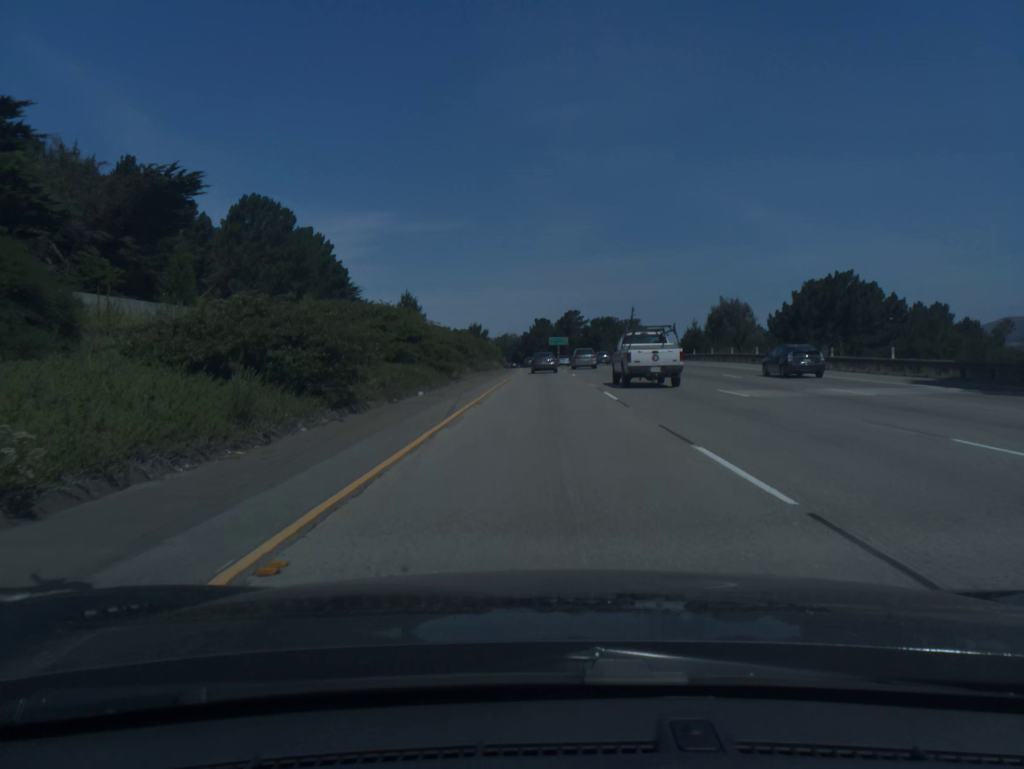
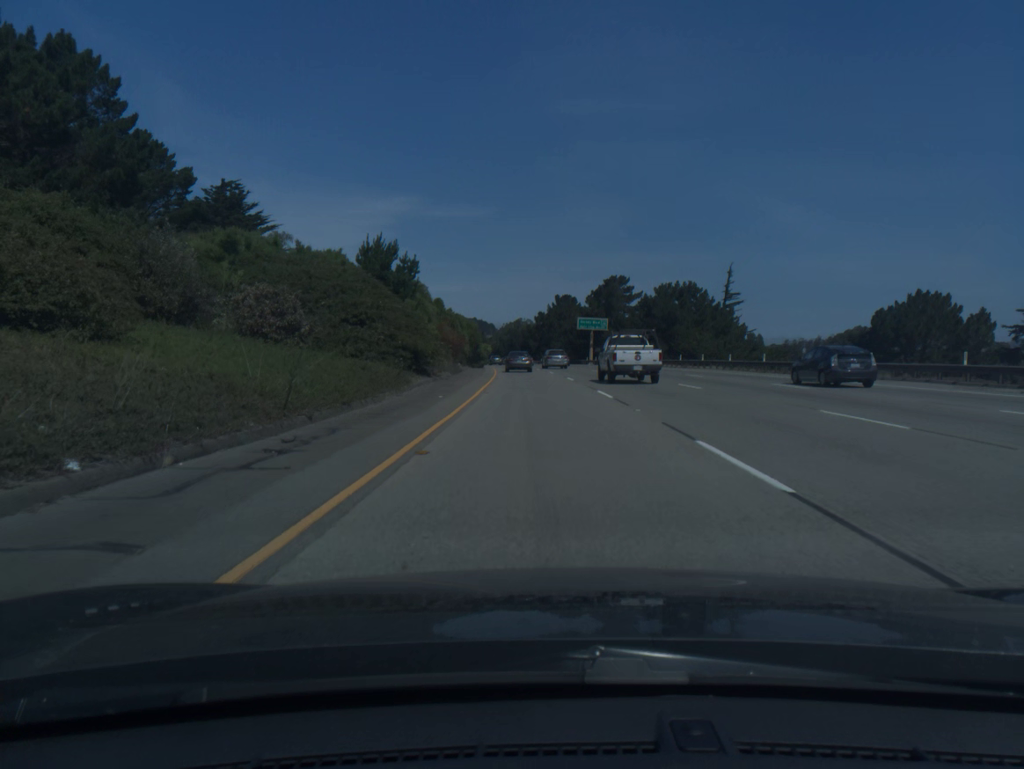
(-0.4, +82.5) m; -1°
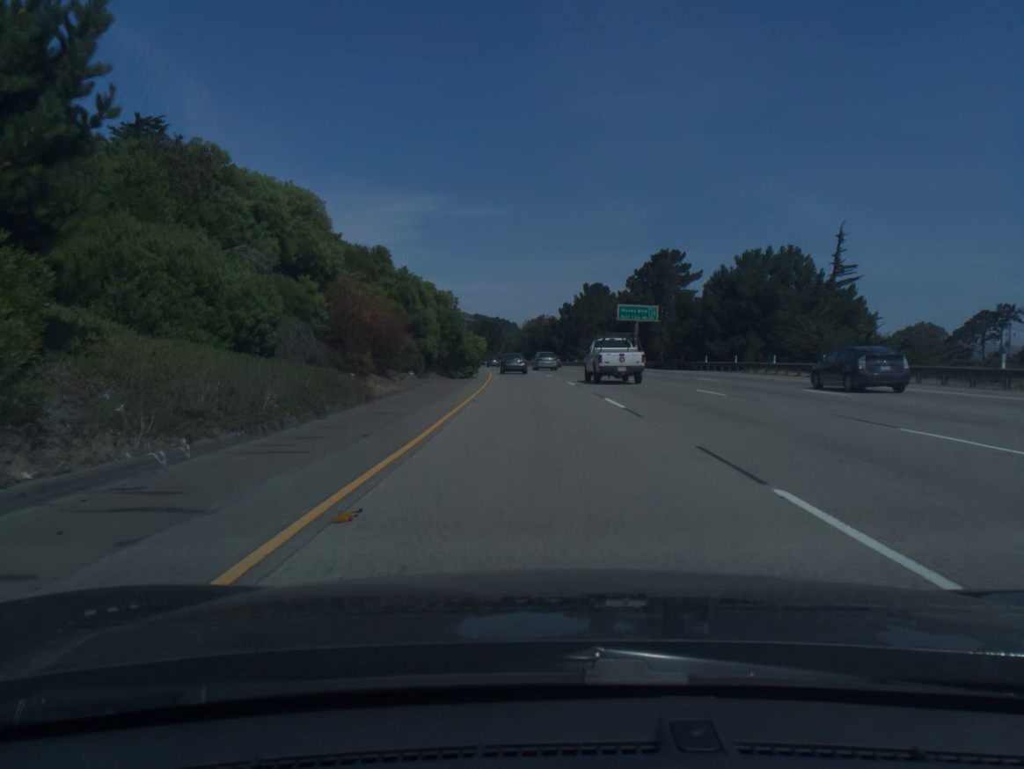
(-0.4, +32.8) m; -2°
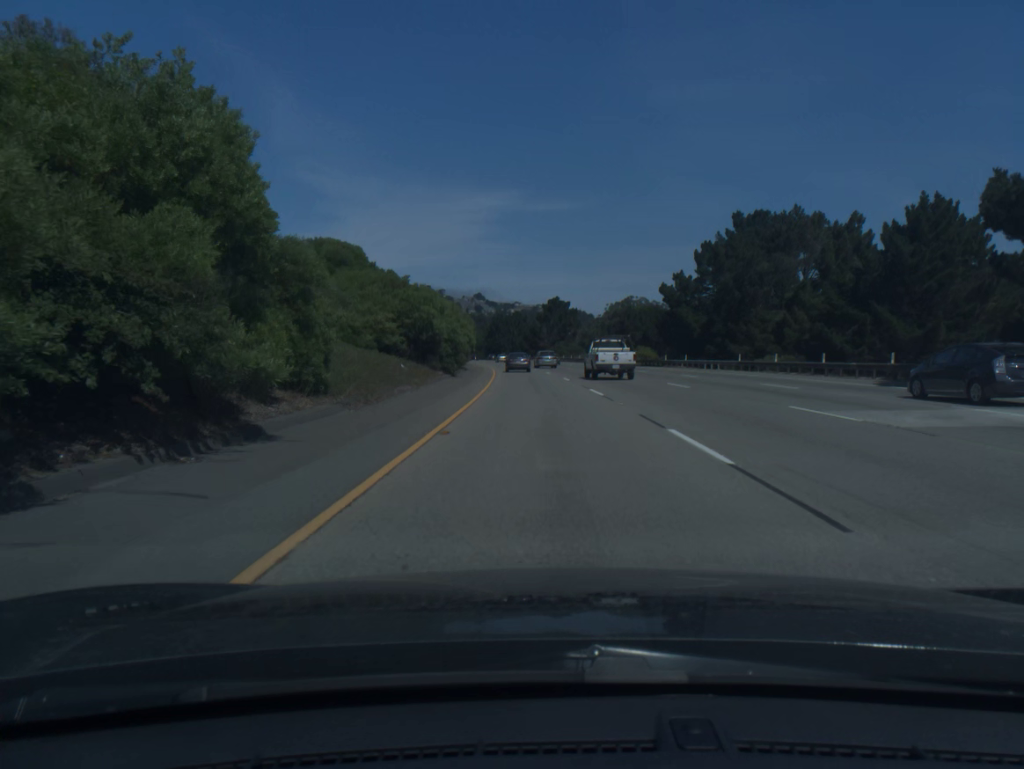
(-3.9, +81.8) m; -5°
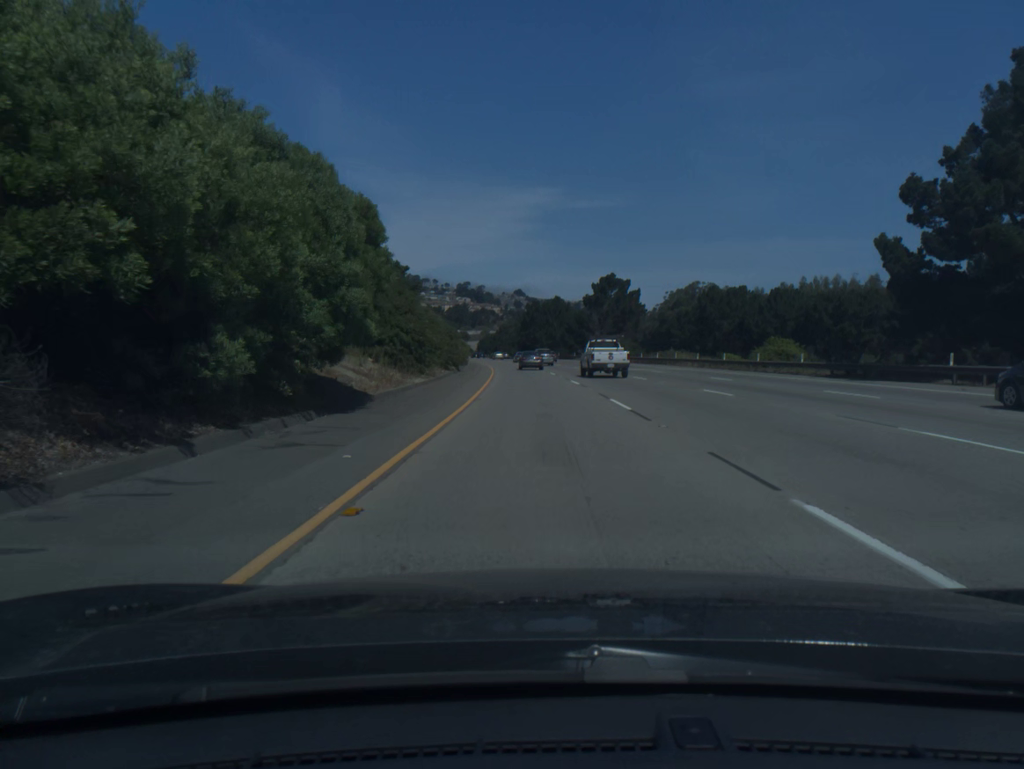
(-1.3, +49.4) m; -3°
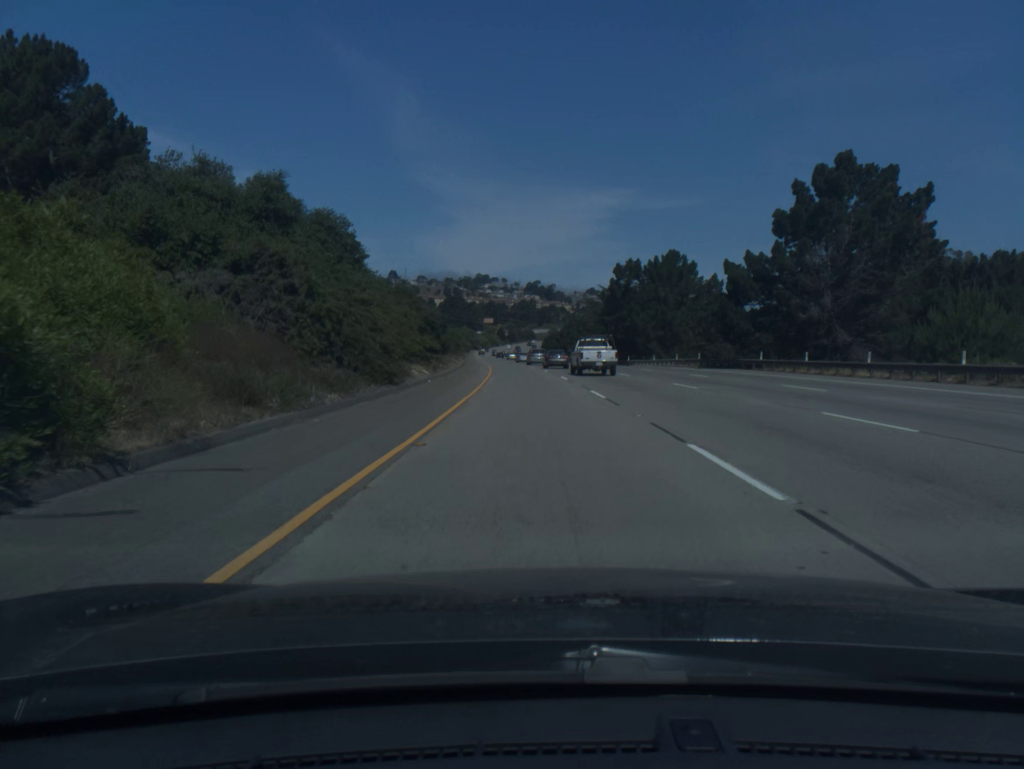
(-3.7, +83.4) m; -5°
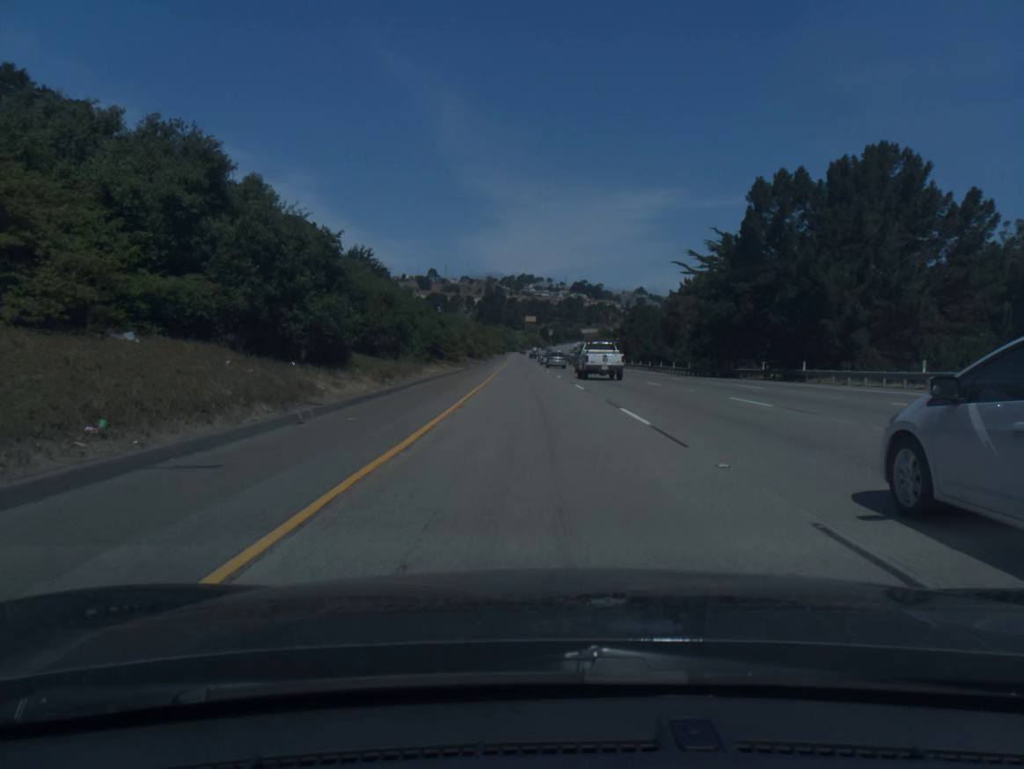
(-1.4, +51.2) m; -3°
